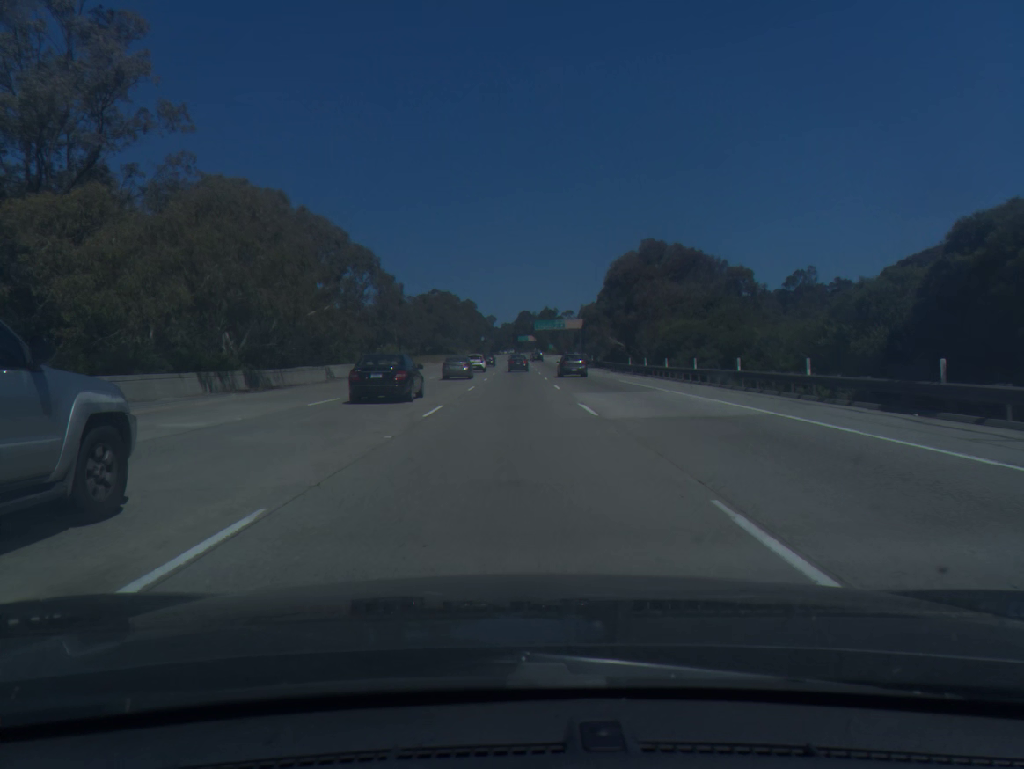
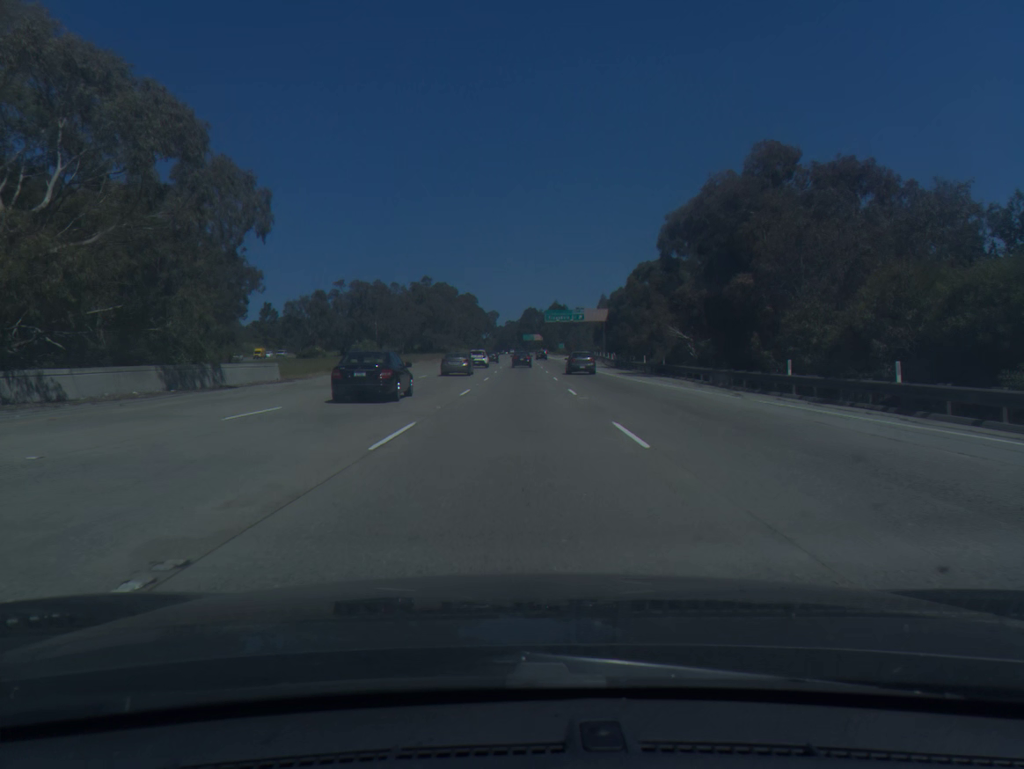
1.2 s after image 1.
(0.0, +35.8) m; 0°
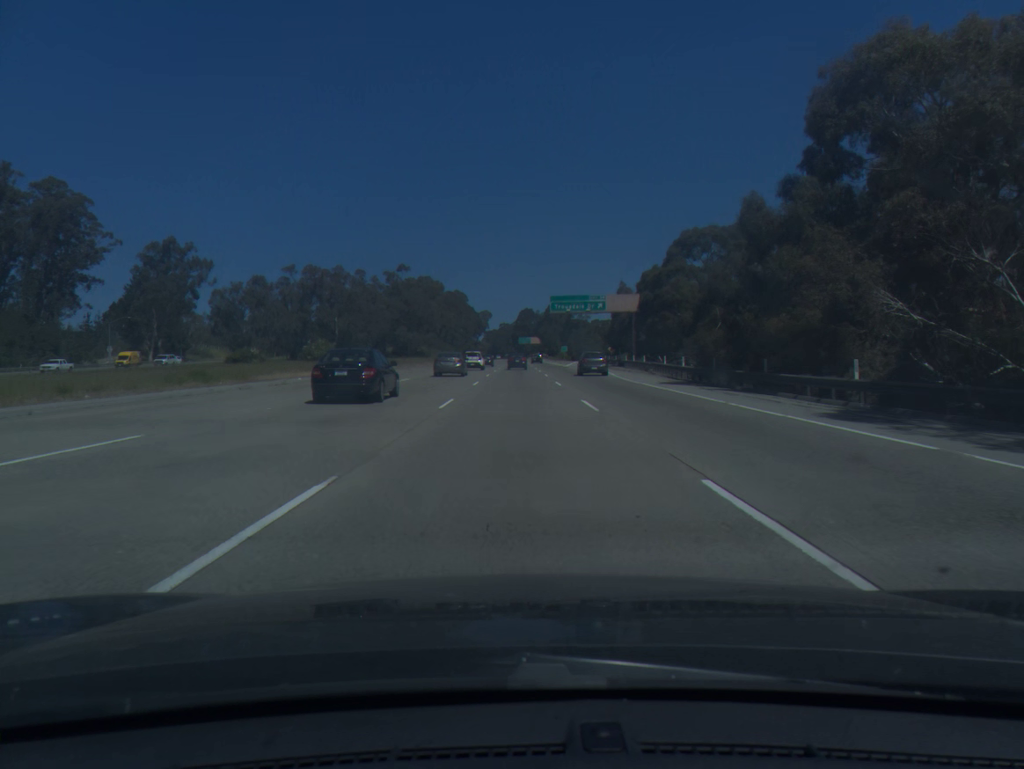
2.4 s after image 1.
(0.0, +36.2) m; 0°
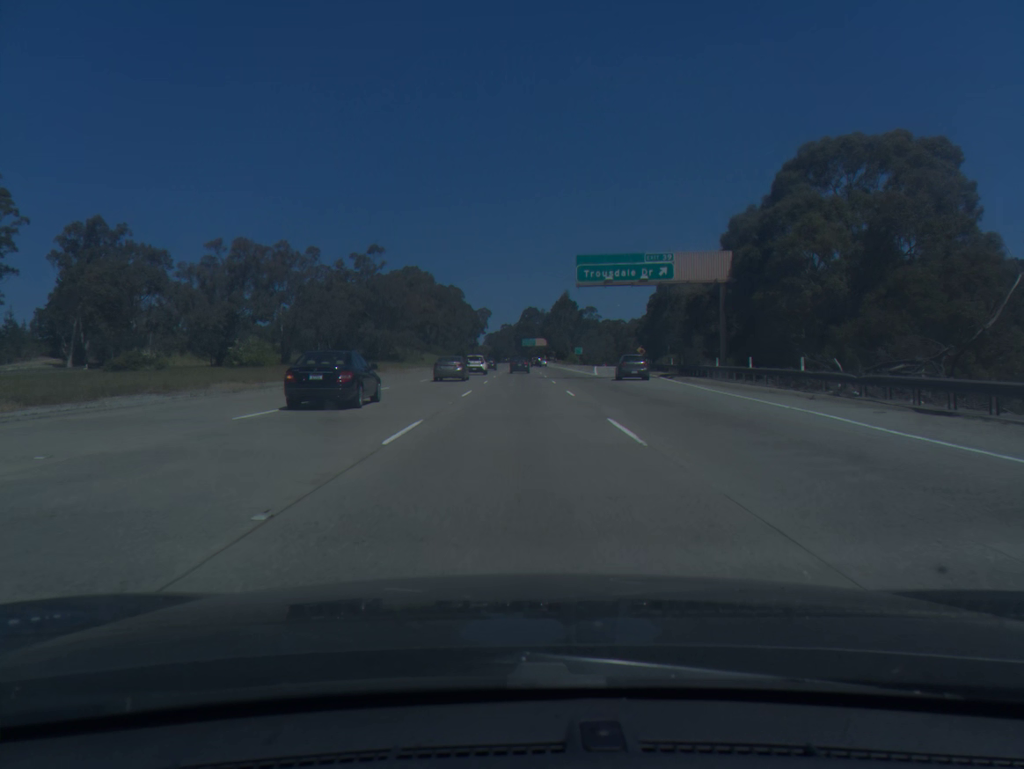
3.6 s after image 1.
(0.0, +36.4) m; 0°
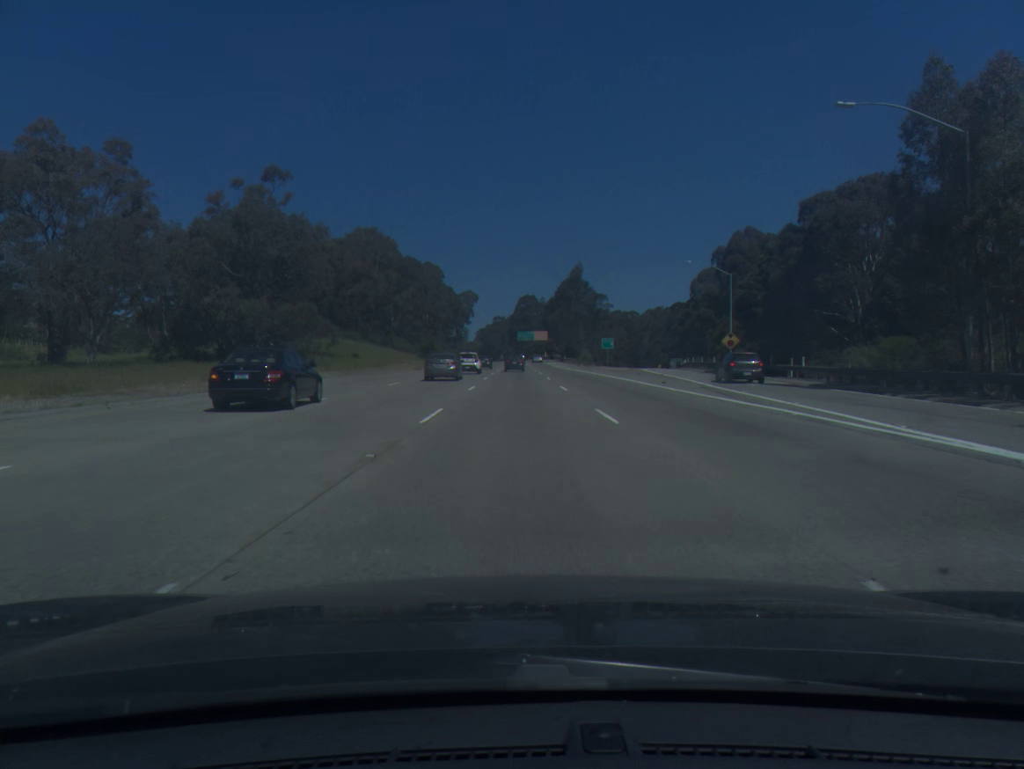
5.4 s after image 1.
(0.0, +54.9) m; 0°
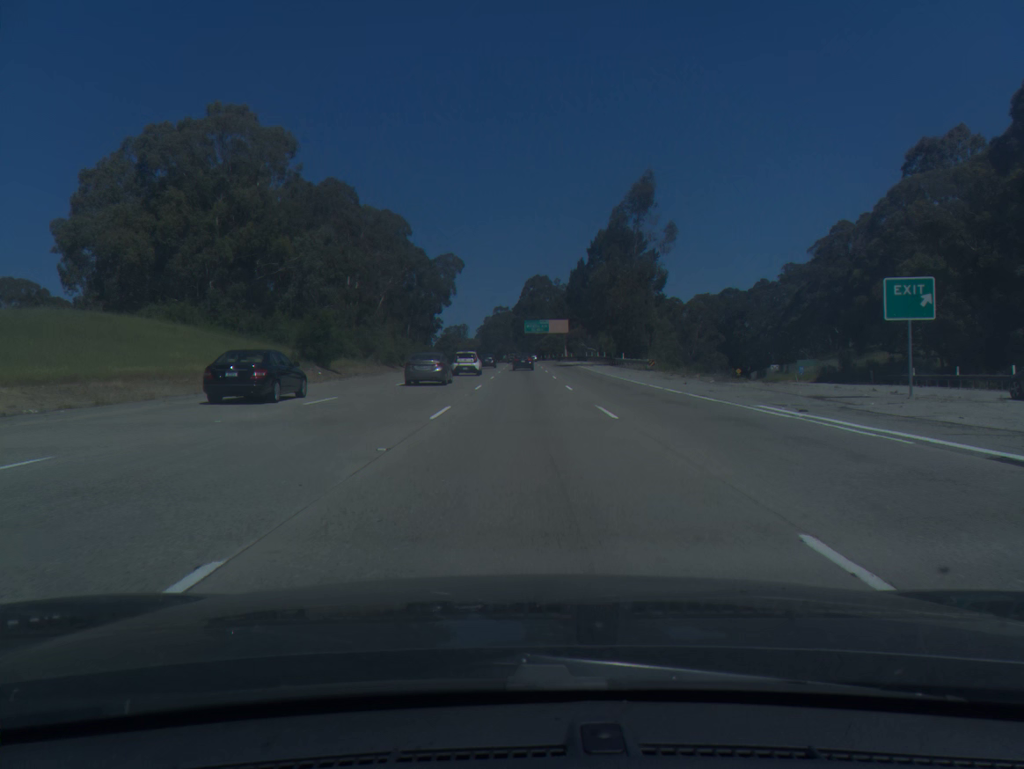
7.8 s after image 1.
(-0.2, +72.7) m; -1°
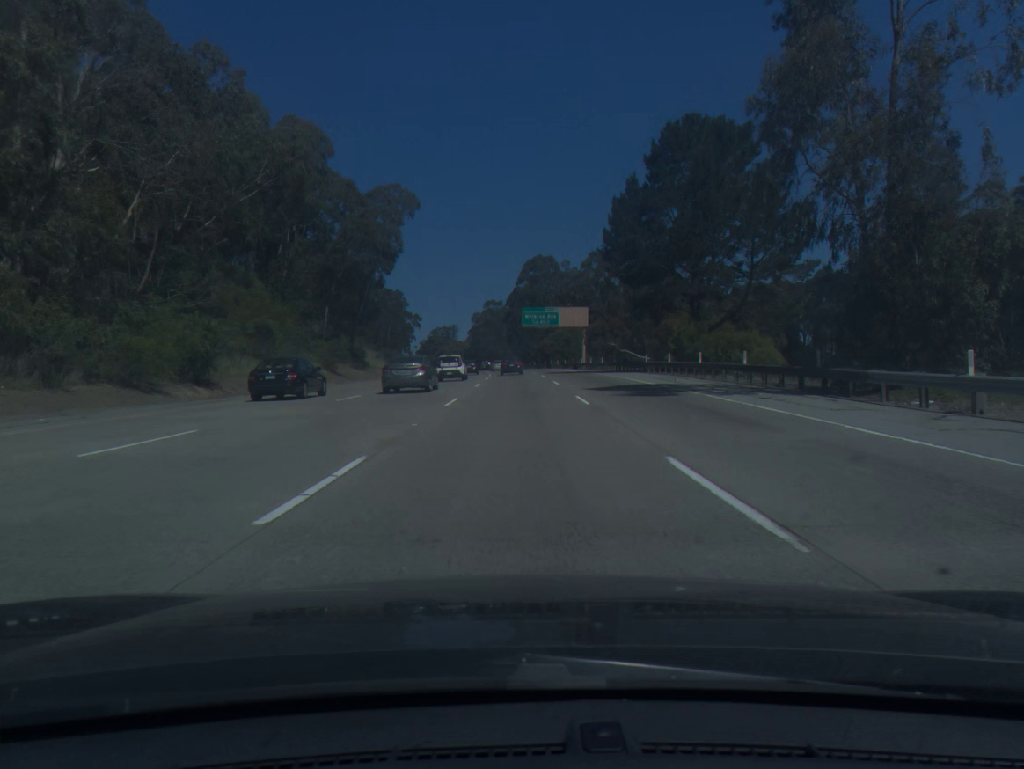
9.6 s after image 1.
(+0.3, +53.7) m; 0°
